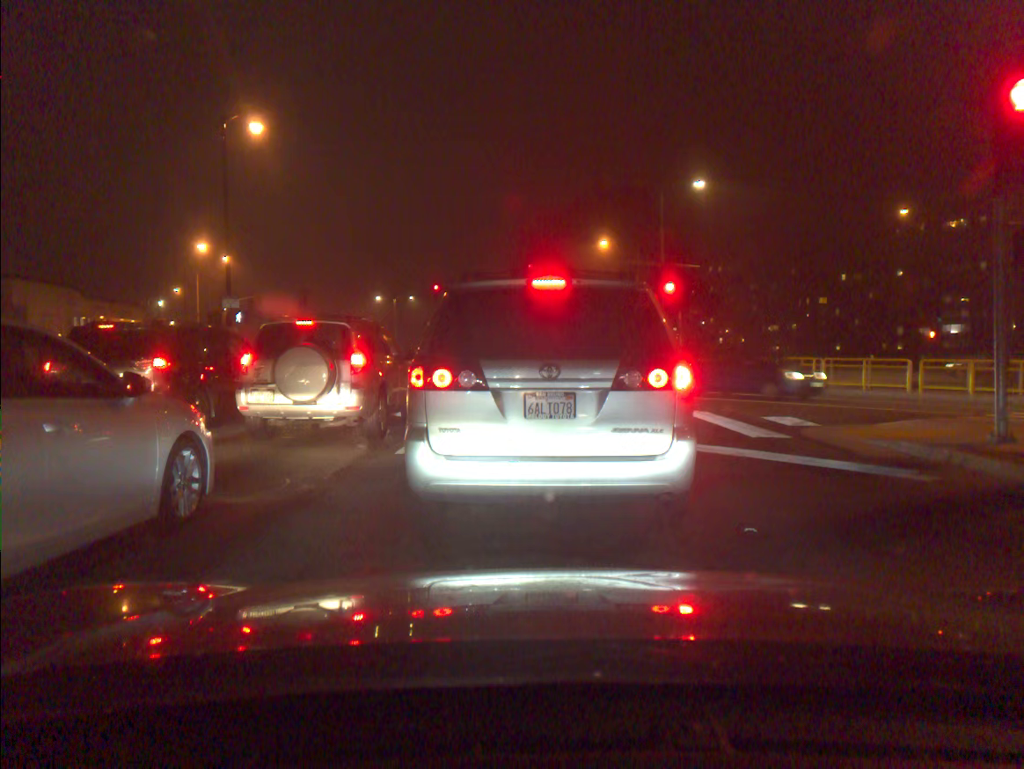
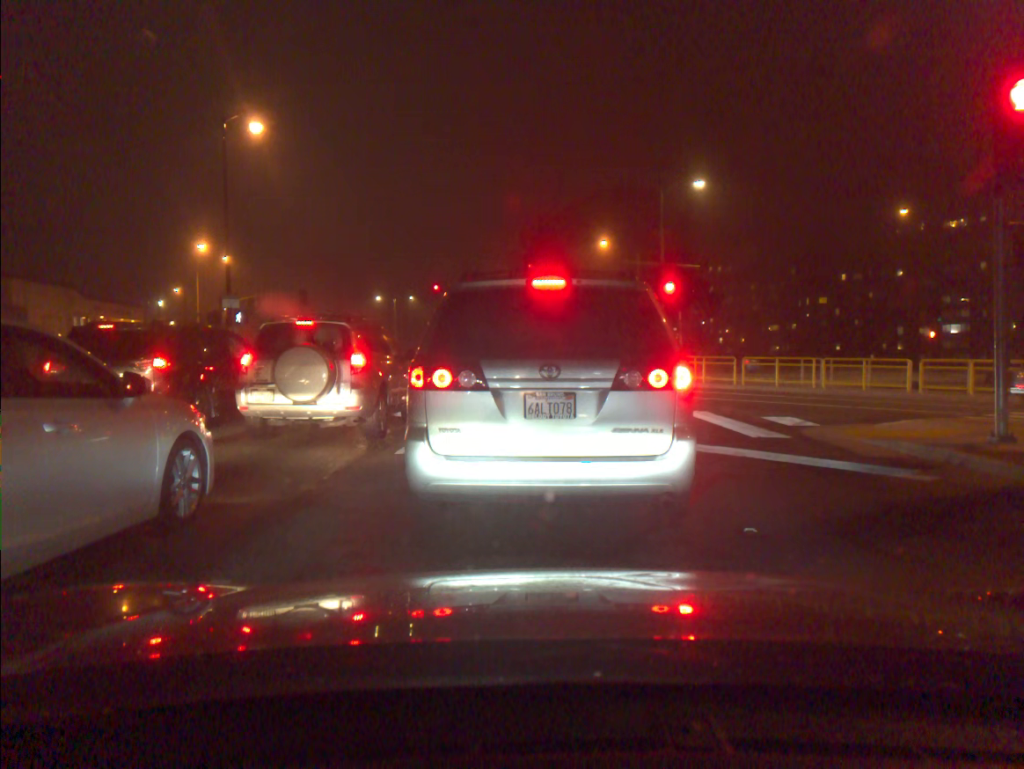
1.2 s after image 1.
(0.0, 0.0) m; 0°
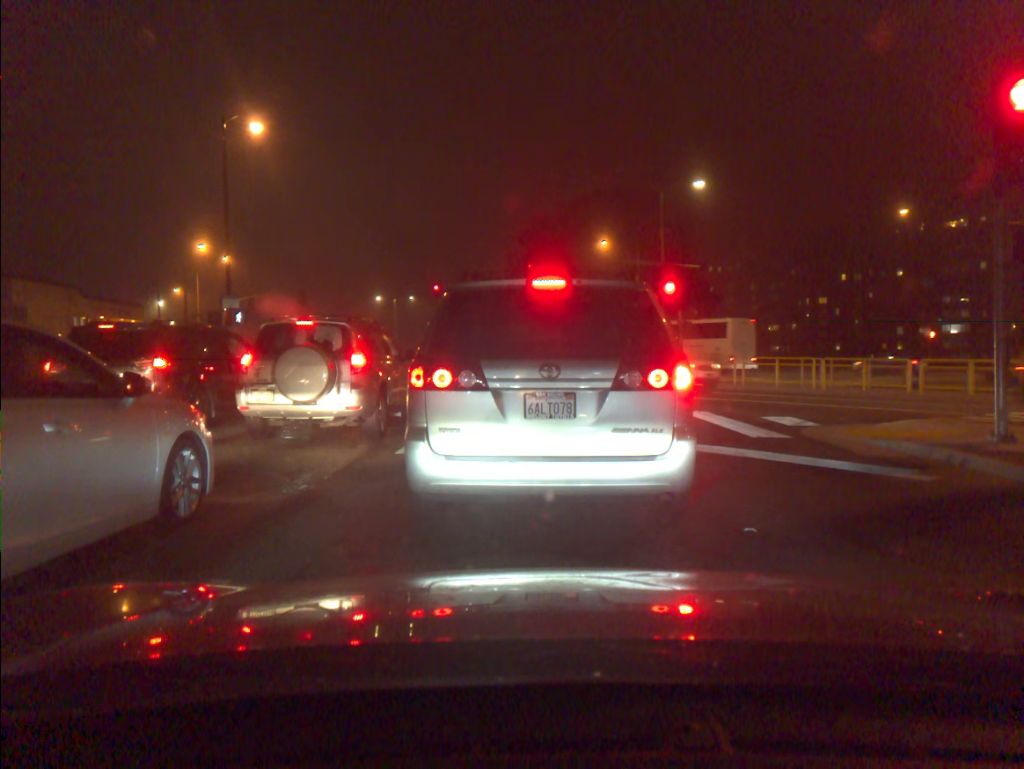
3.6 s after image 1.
(0.0, +0.1) m; 0°
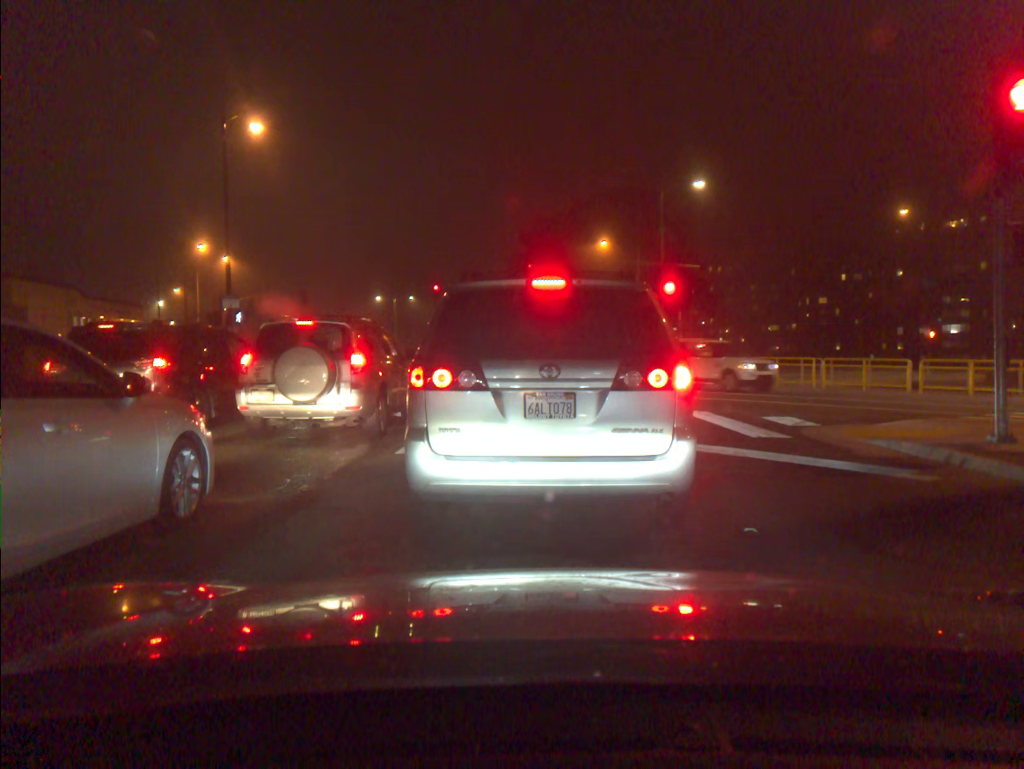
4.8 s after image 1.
(0.0, 0.0) m; 0°
